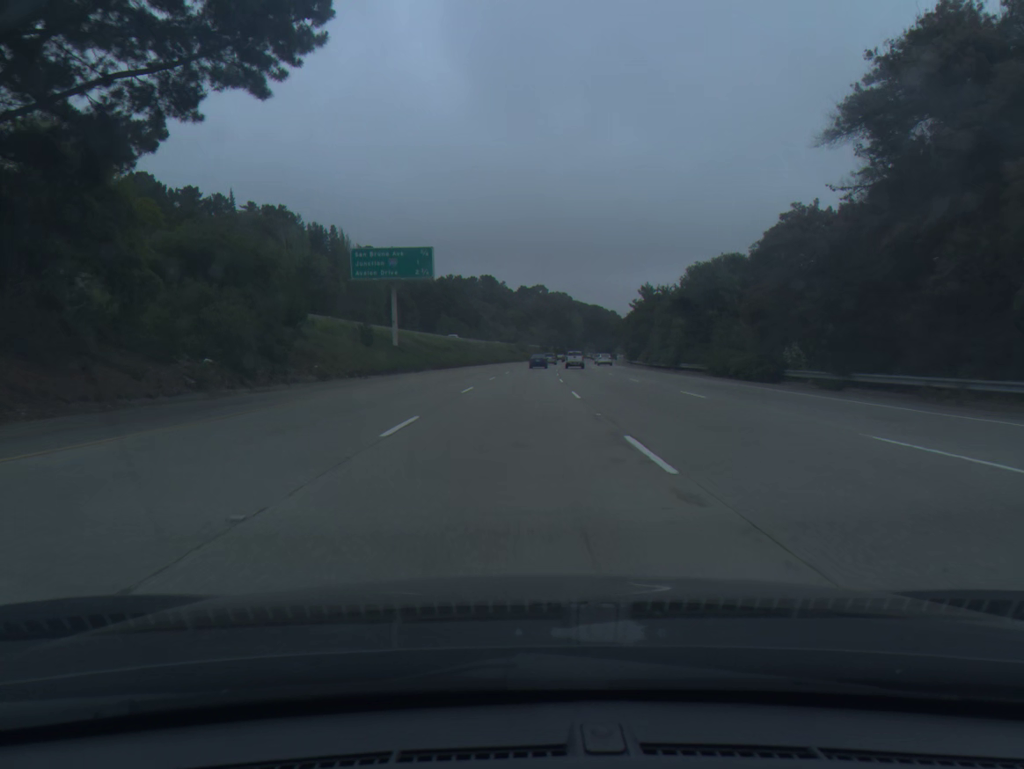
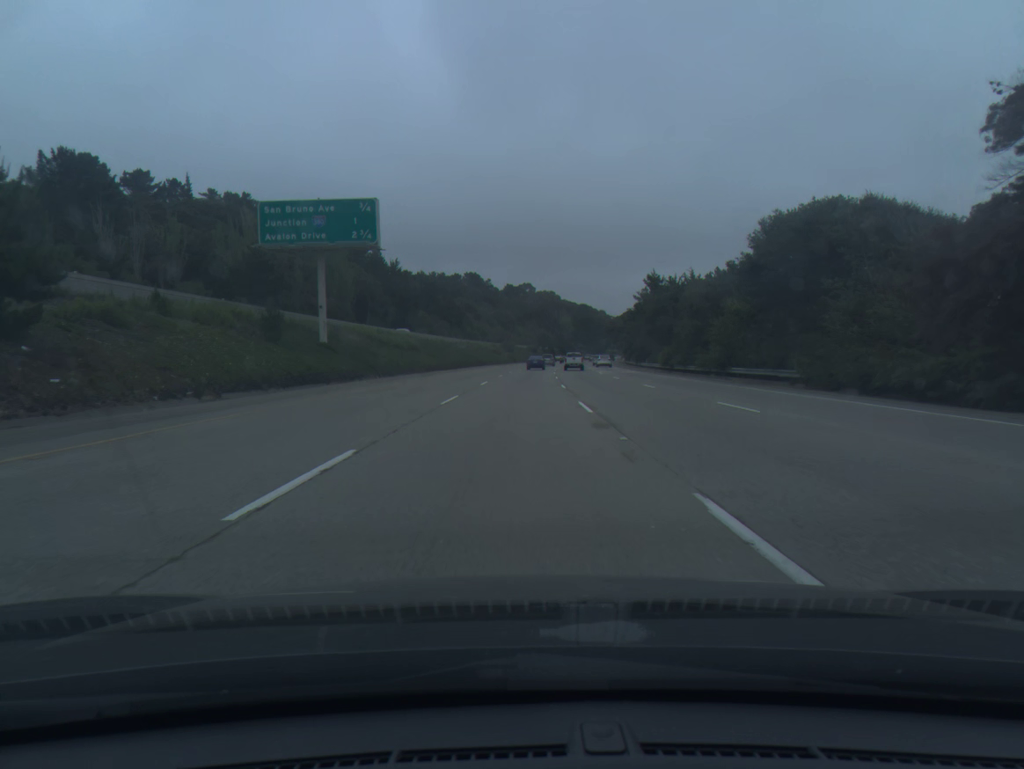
(+0.2, +20.0) m; +1°
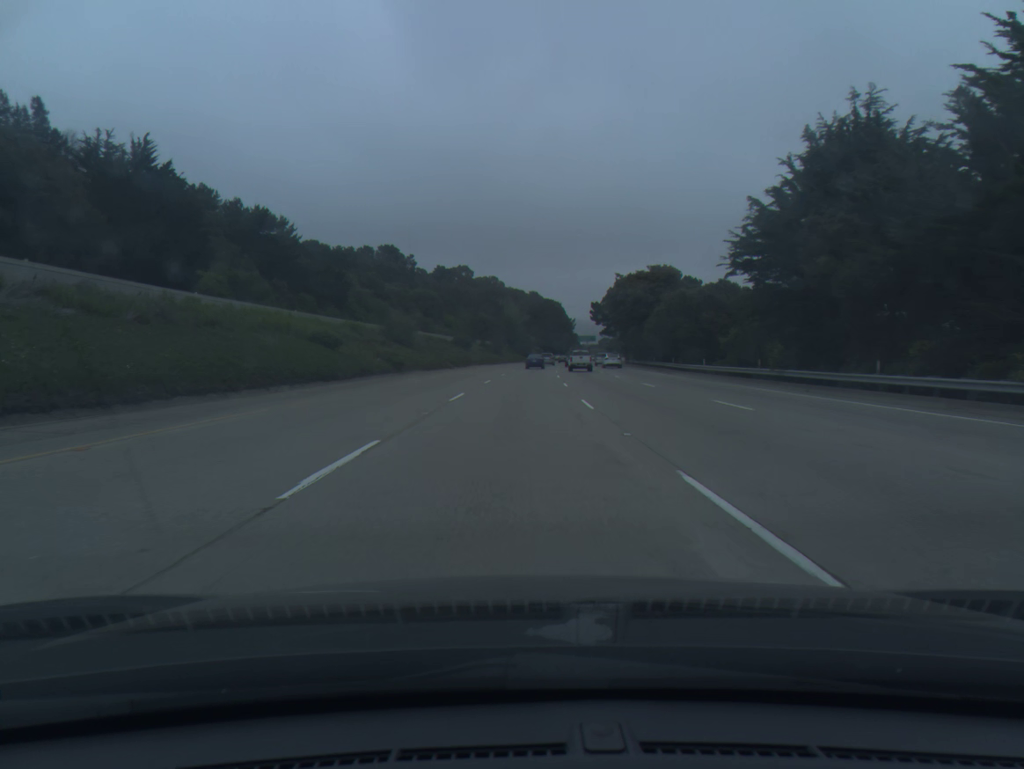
(+3.5, +100.8) m; +4°
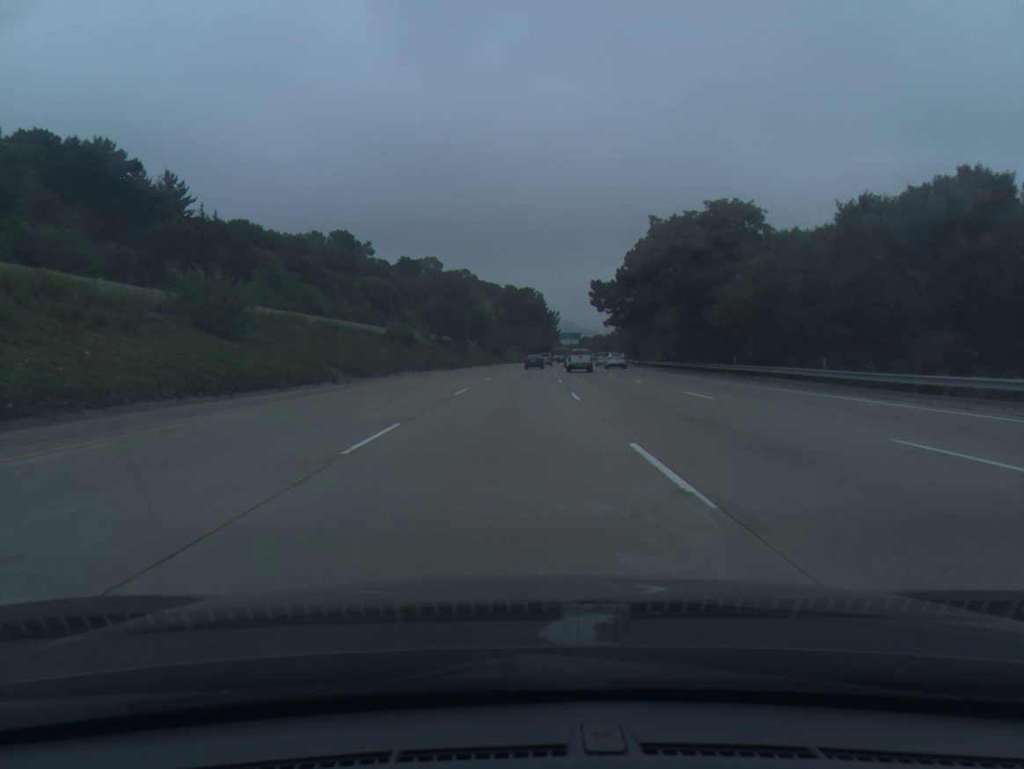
(+0.7, +41.0) m; +2°
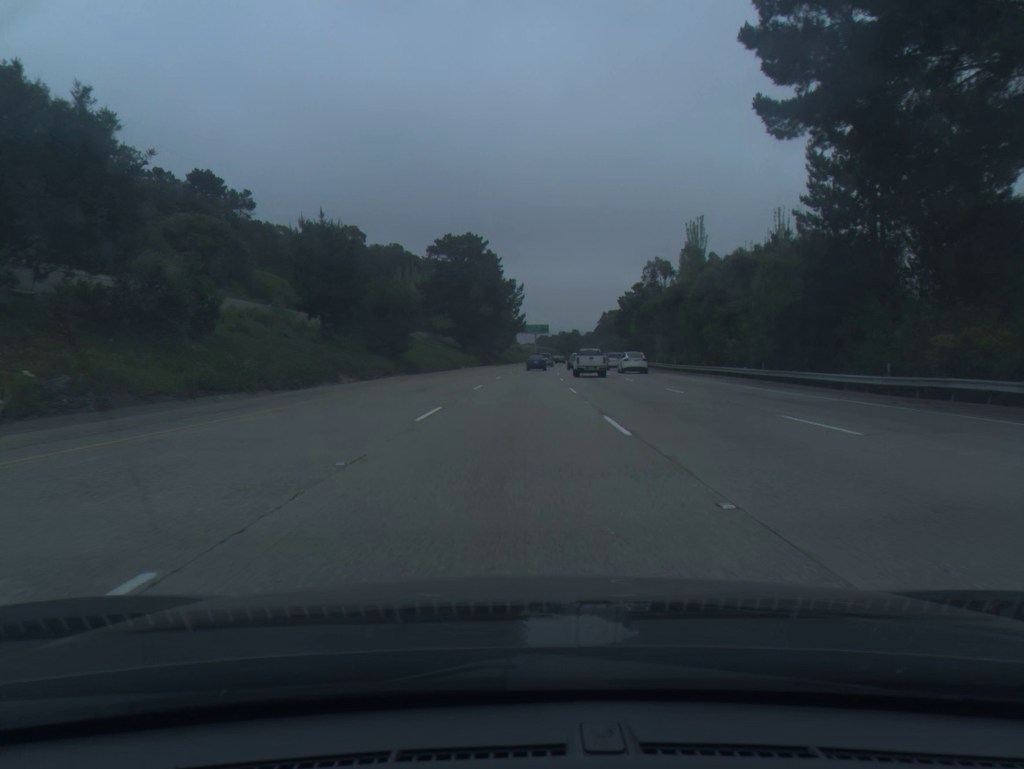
(+2.1, +82.4) m; +3°
